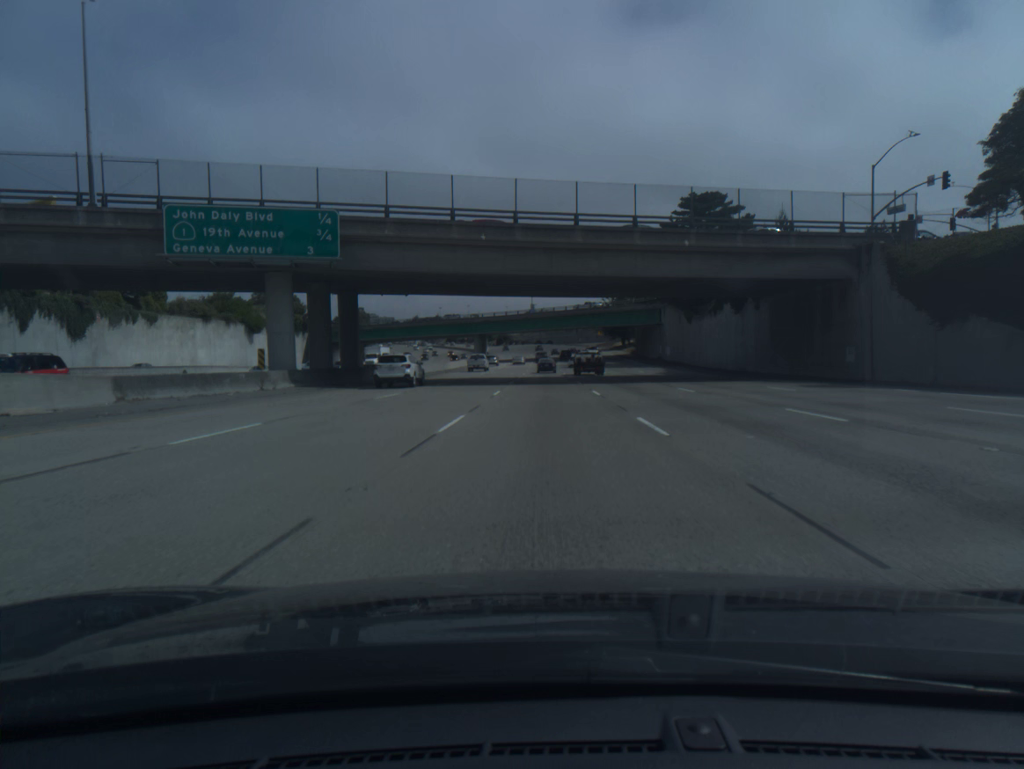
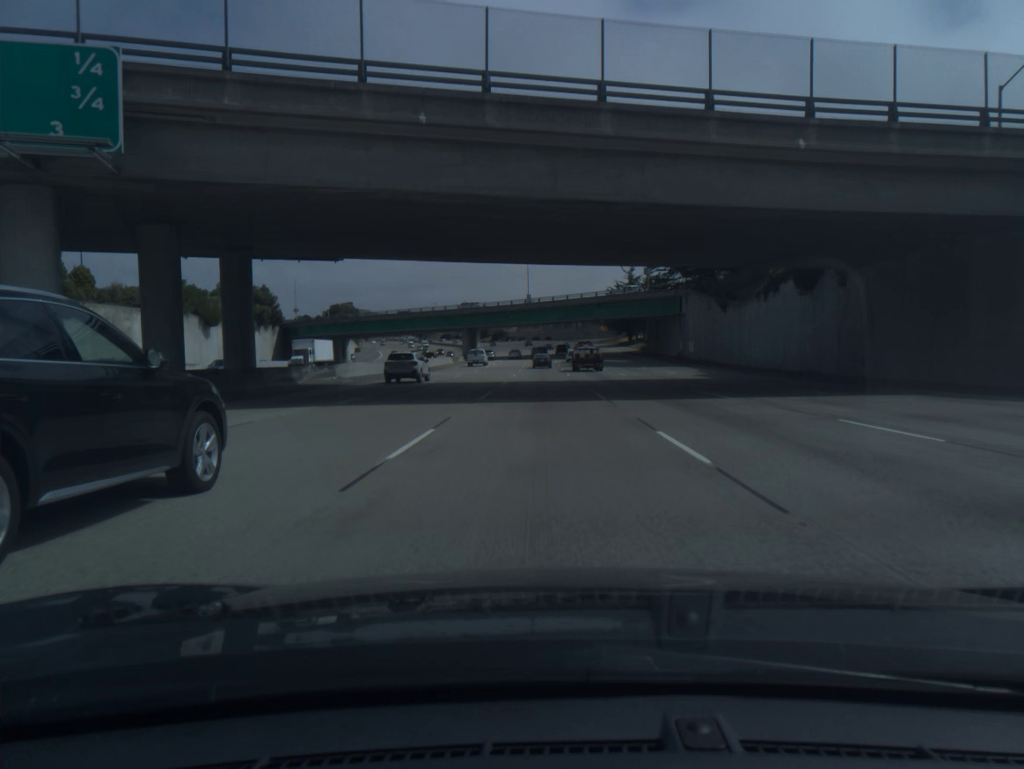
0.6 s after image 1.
(0.0, +18.3) m; 0°
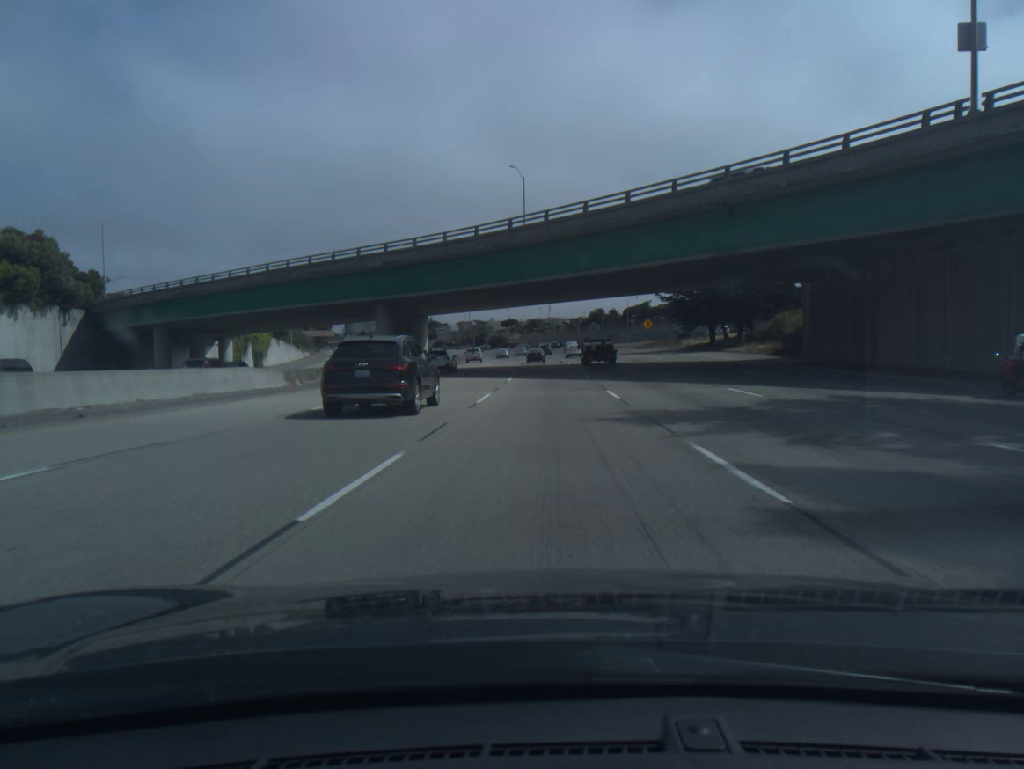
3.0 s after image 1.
(-0.4, +73.7) m; -1°
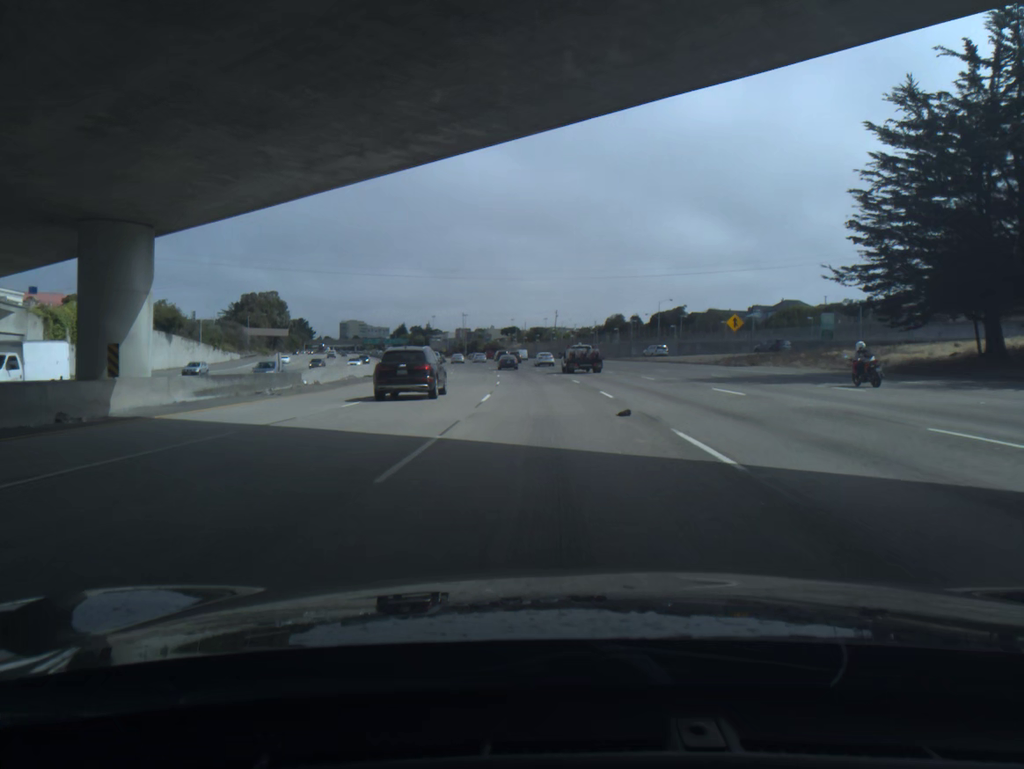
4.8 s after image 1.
(+0.1, +55.3) m; 0°
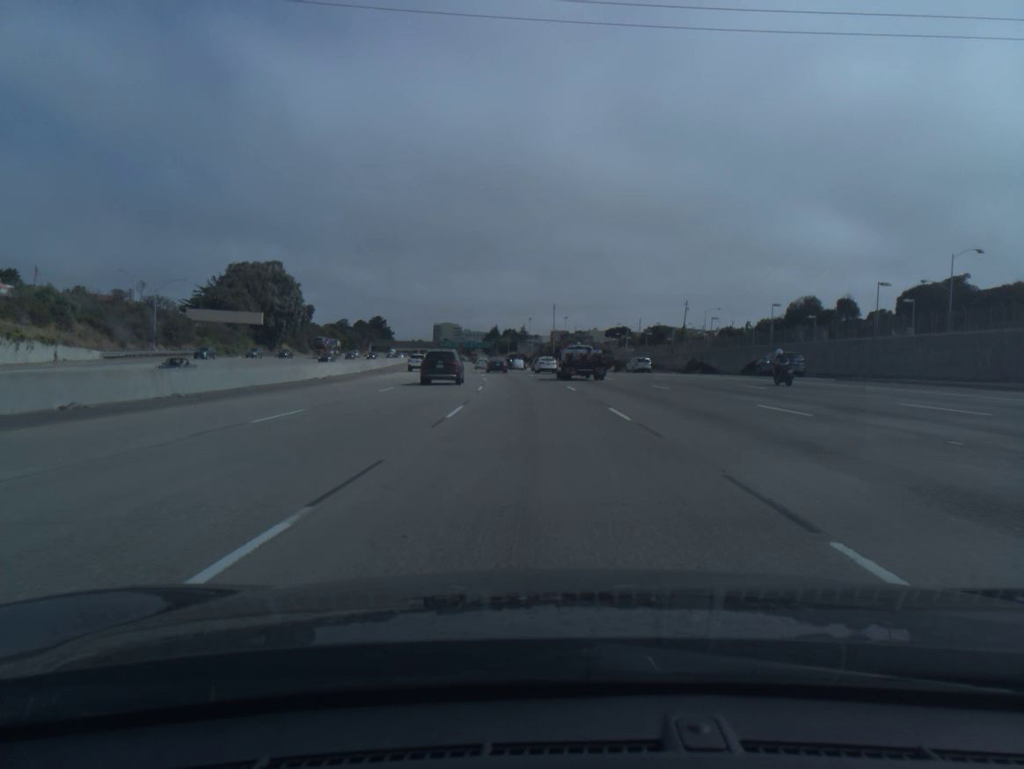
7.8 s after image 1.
(-4.8, +91.6) m; -7°
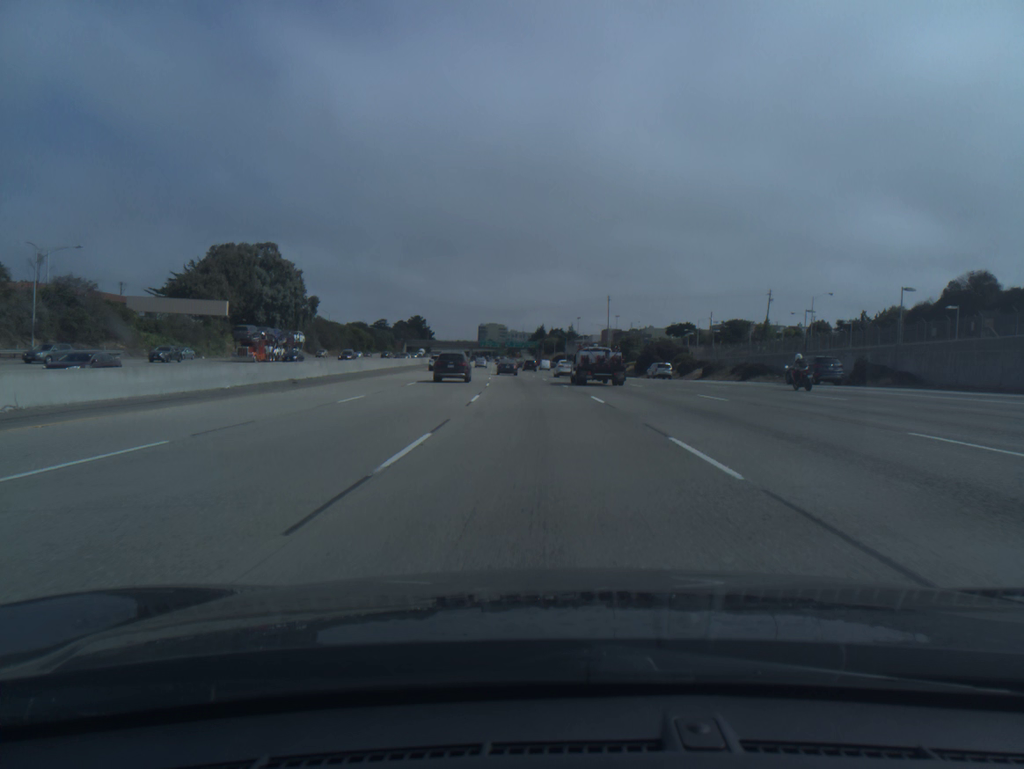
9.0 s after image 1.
(-1.1, +36.5) m; -4°
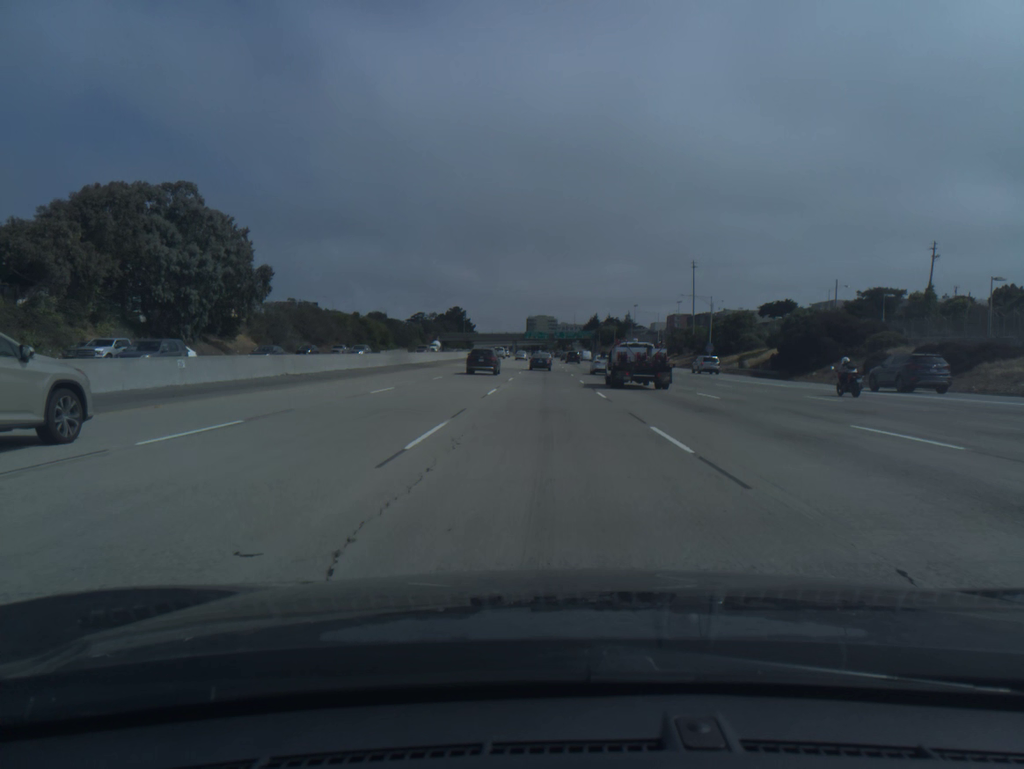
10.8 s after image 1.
(-2.0, +54.7) m; -4°
